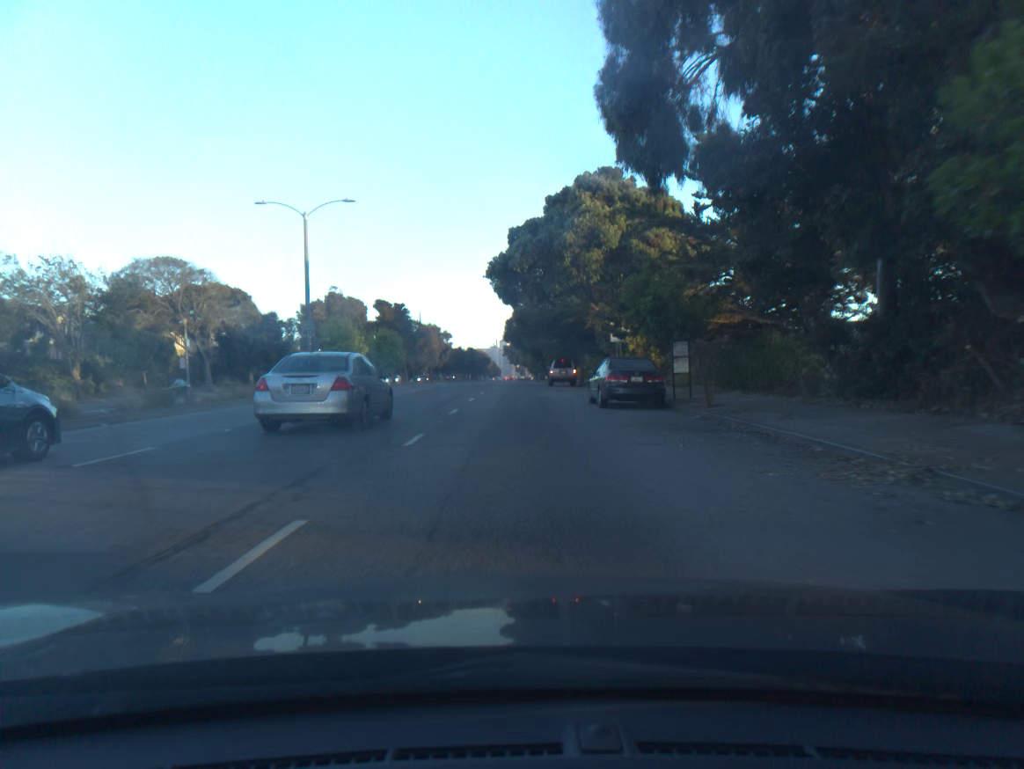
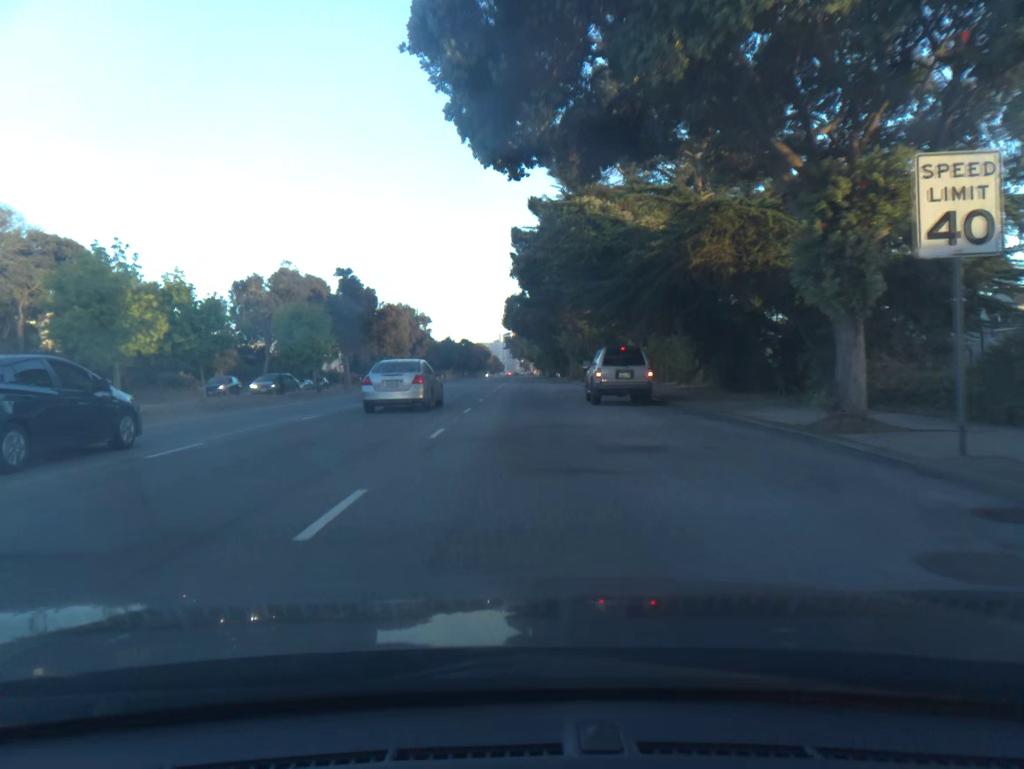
(0.0, +27.9) m; 0°
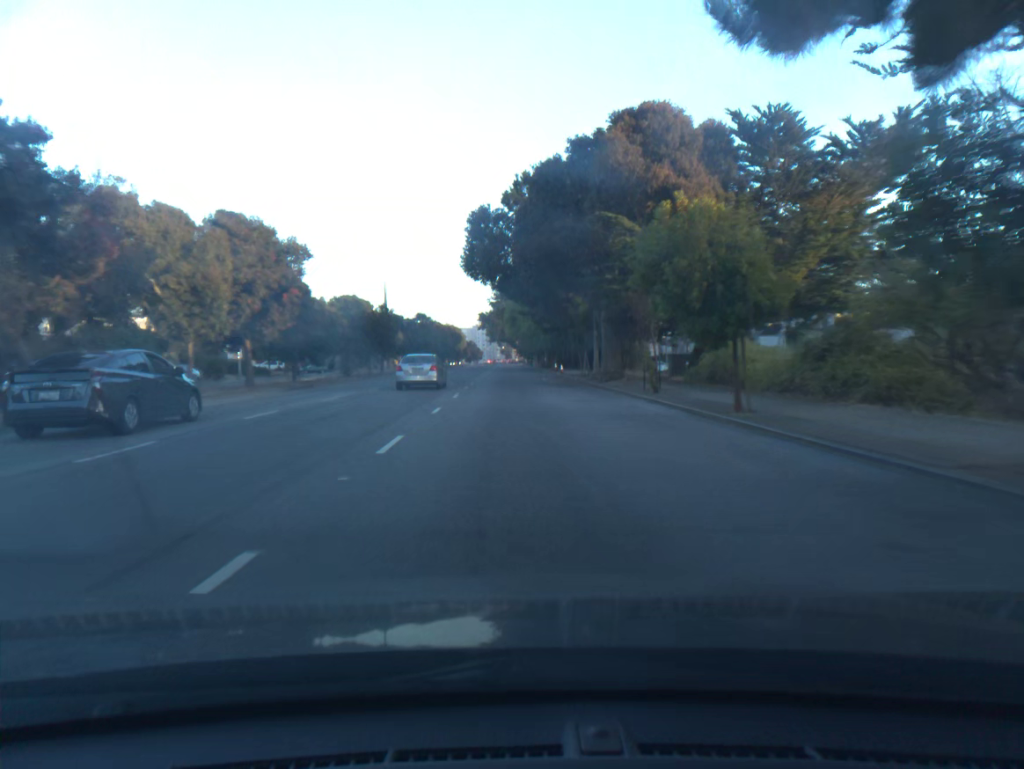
(+0.3, +38.0) m; +1°
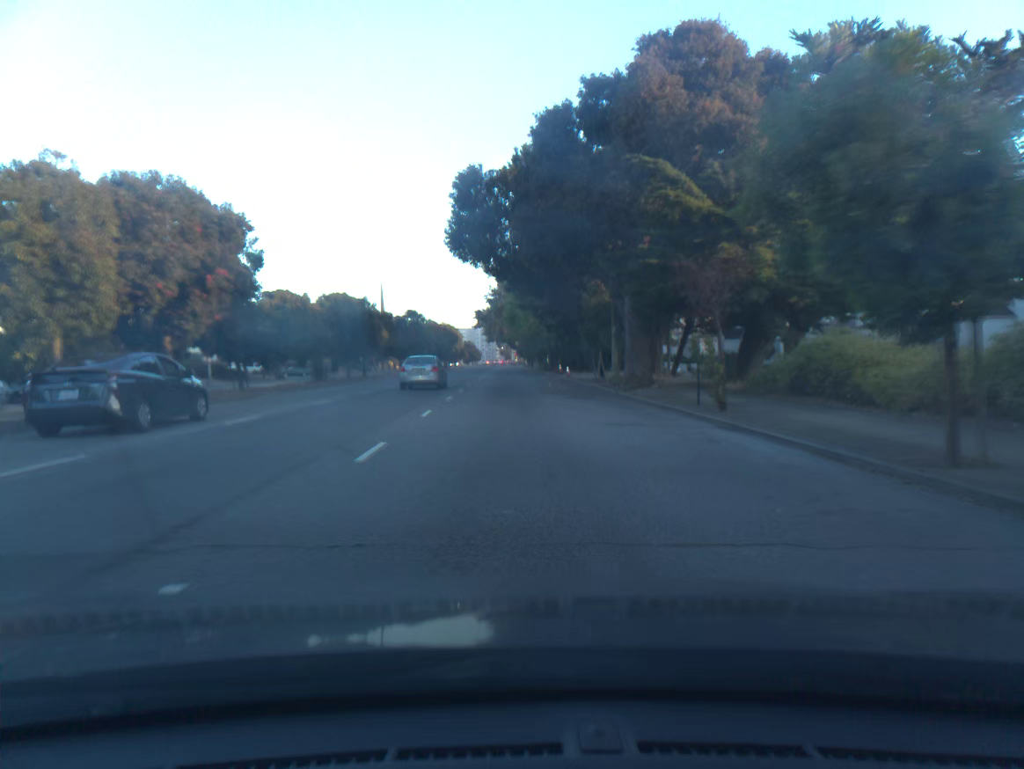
(0.0, +8.0) m; 0°
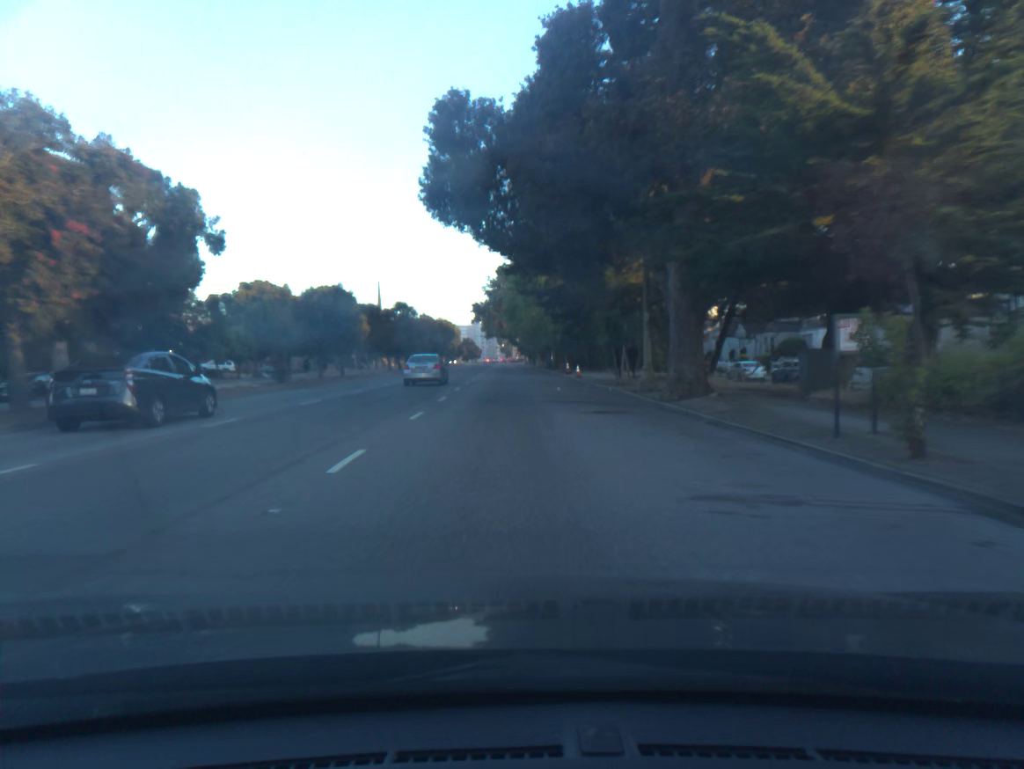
(0.0, +8.1) m; 0°
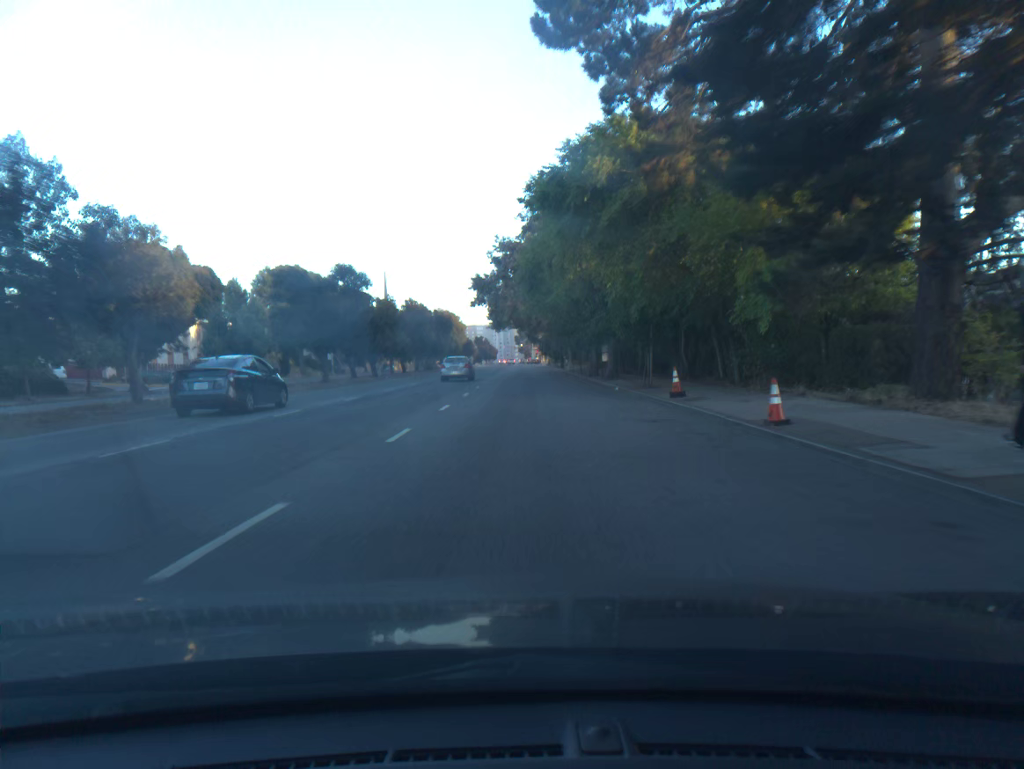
(-0.2, +32.9) m; -1°
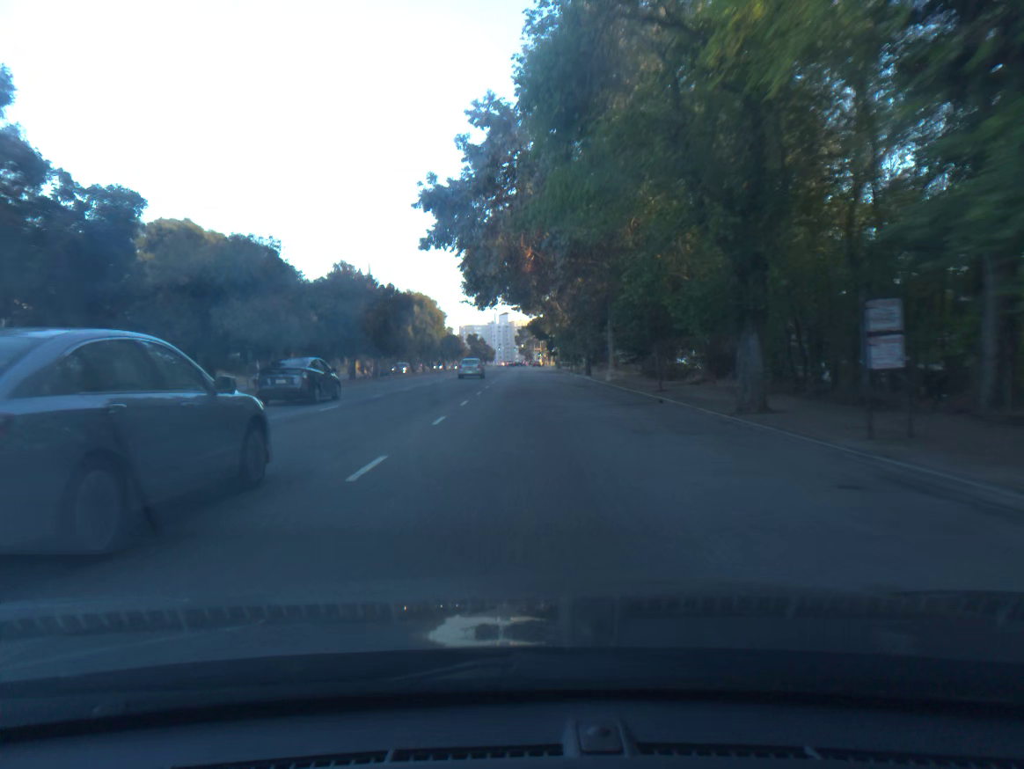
(+0.1, +33.0) m; 0°
